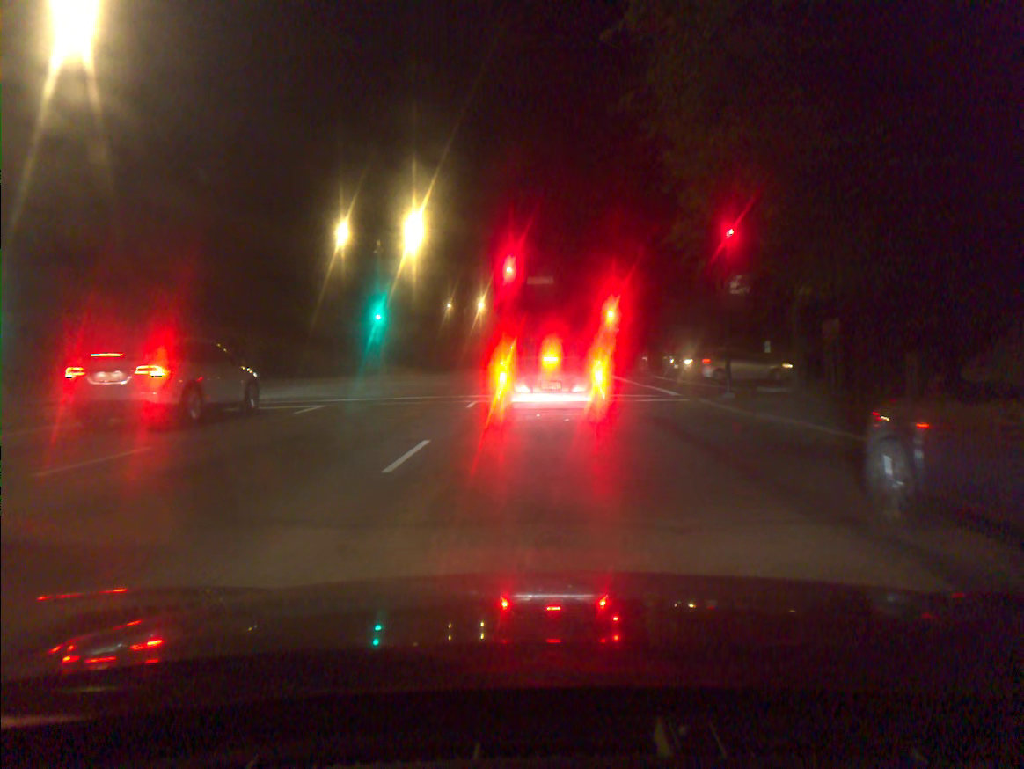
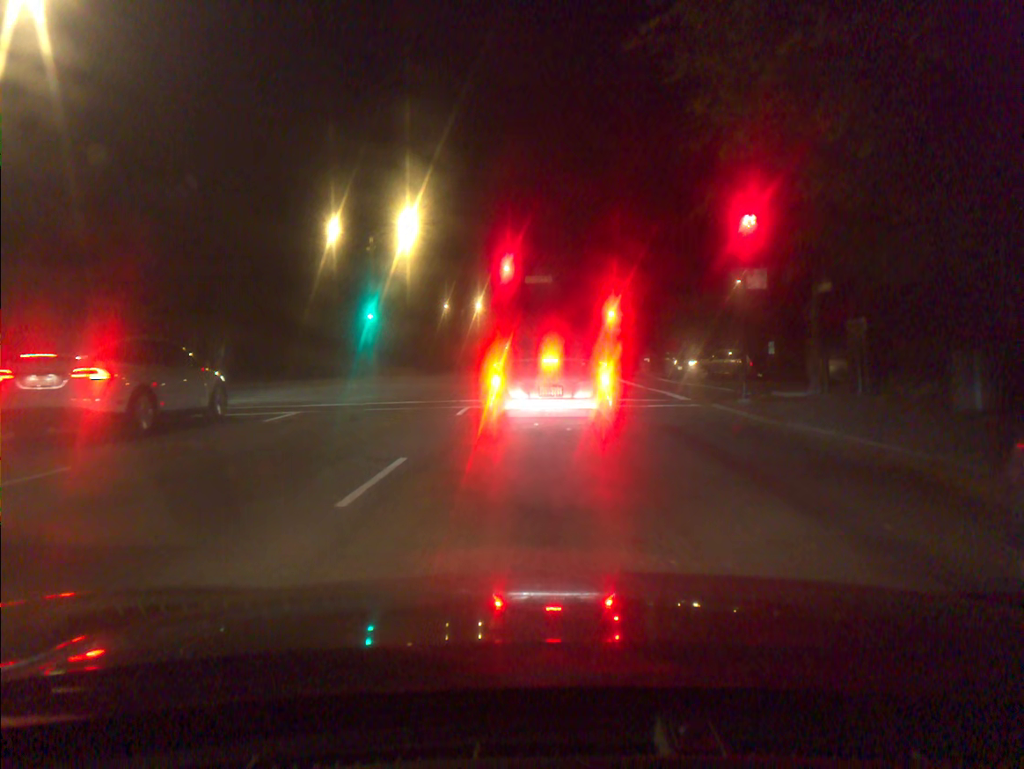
(0.0, +1.8) m; 0°
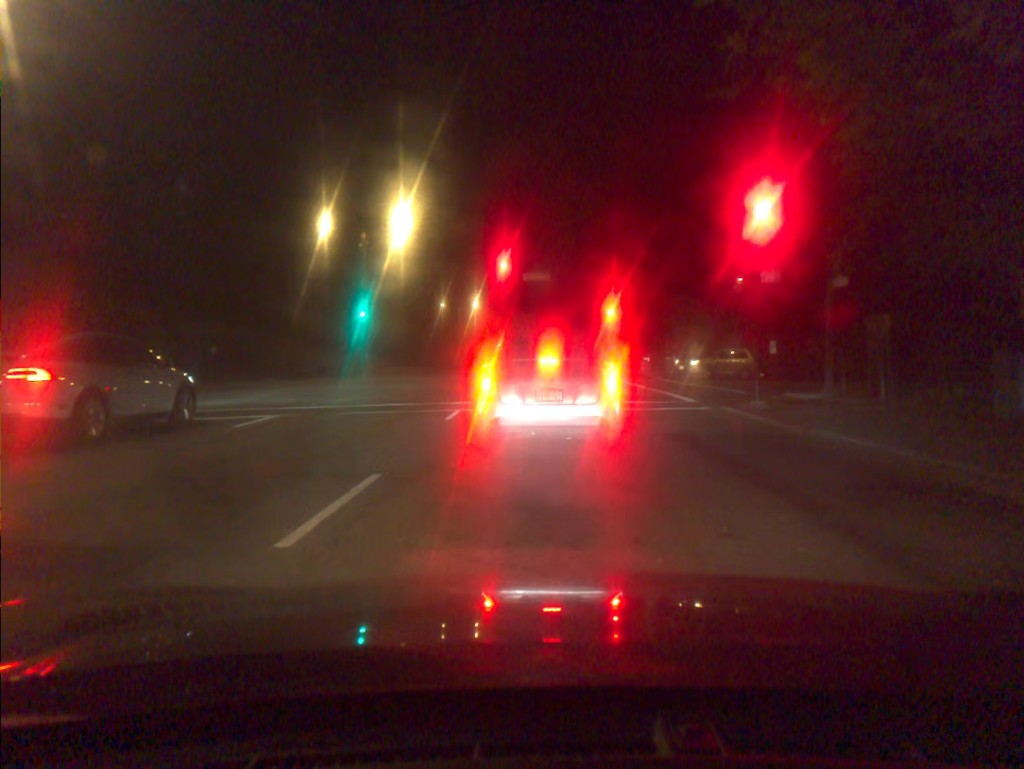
(0.0, +1.4) m; 0°
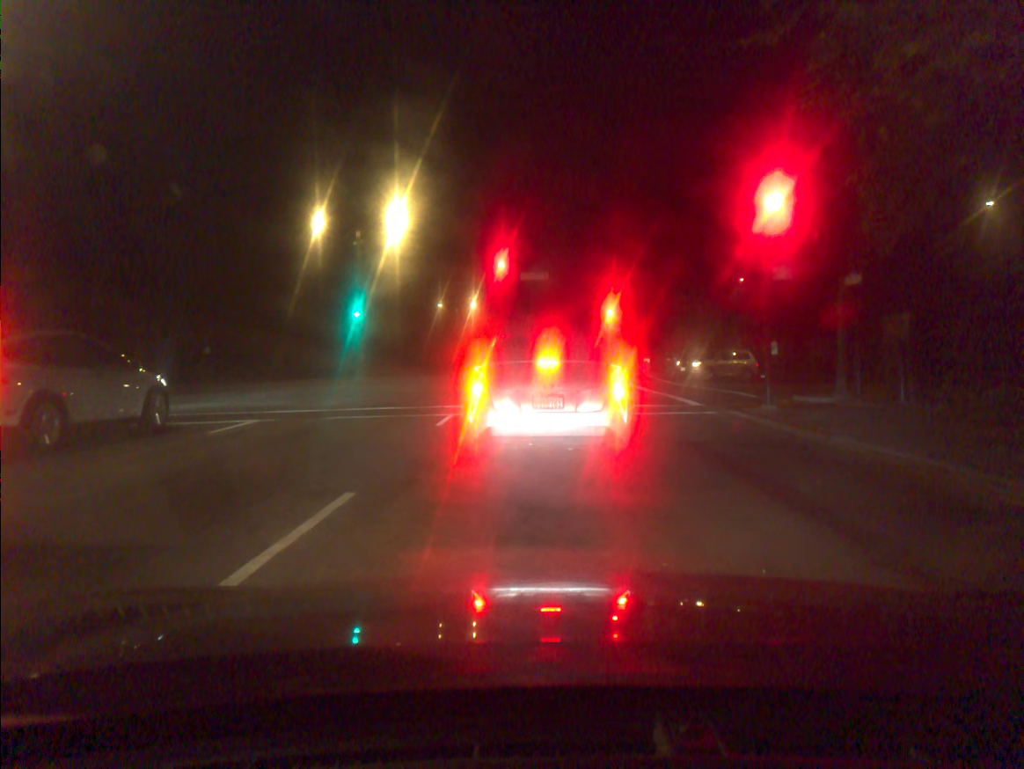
(0.0, +1.0) m; -1°
